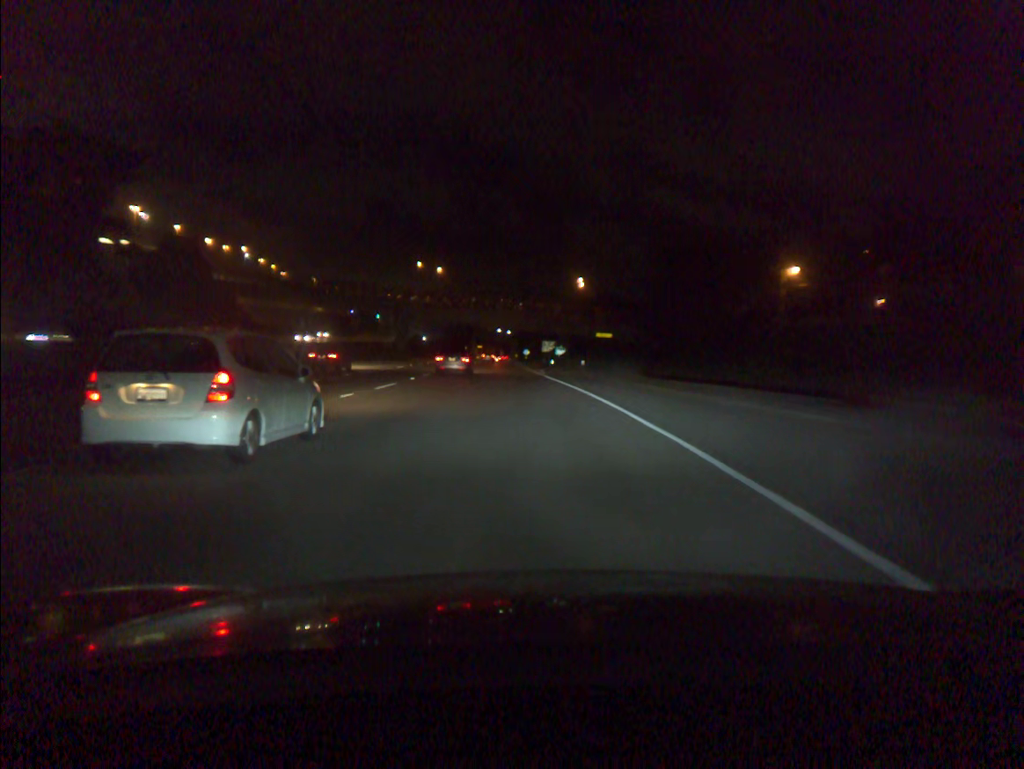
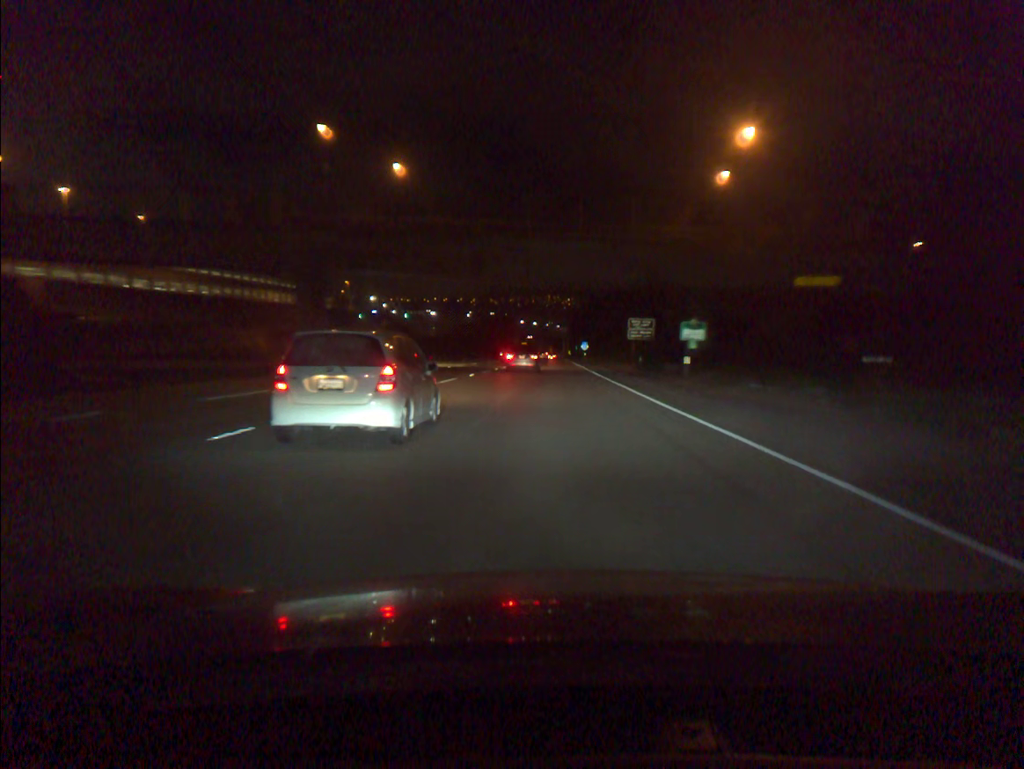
(-2.9, +70.3) m; -4°
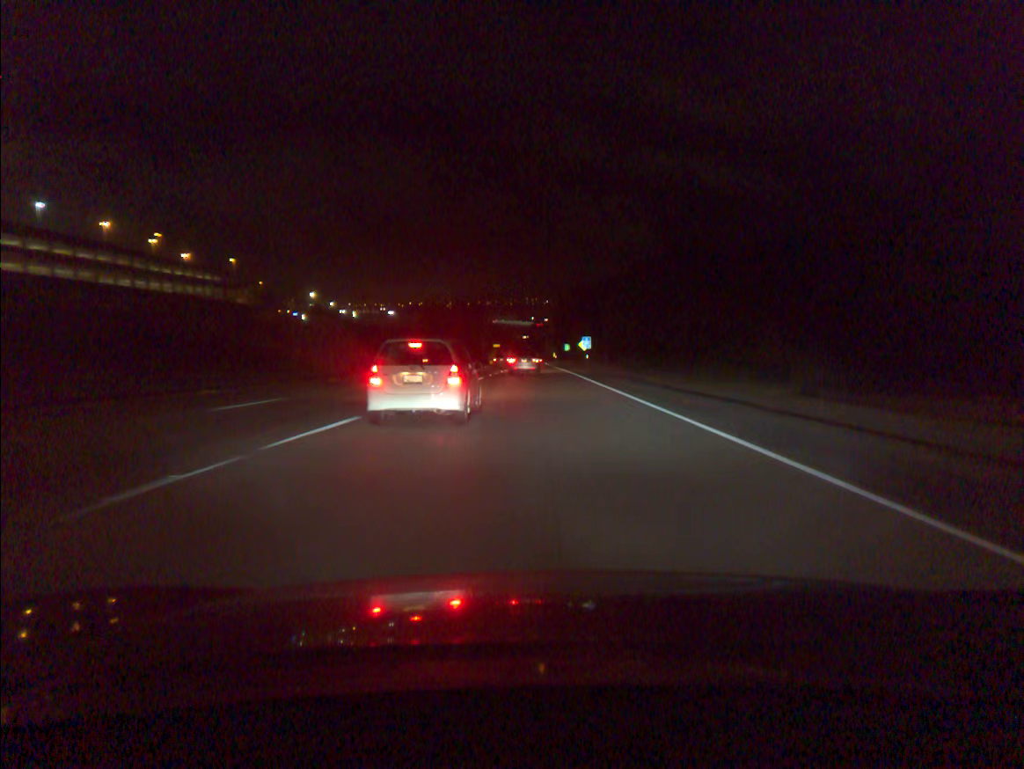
(+1.1, +68.2) m; +2°
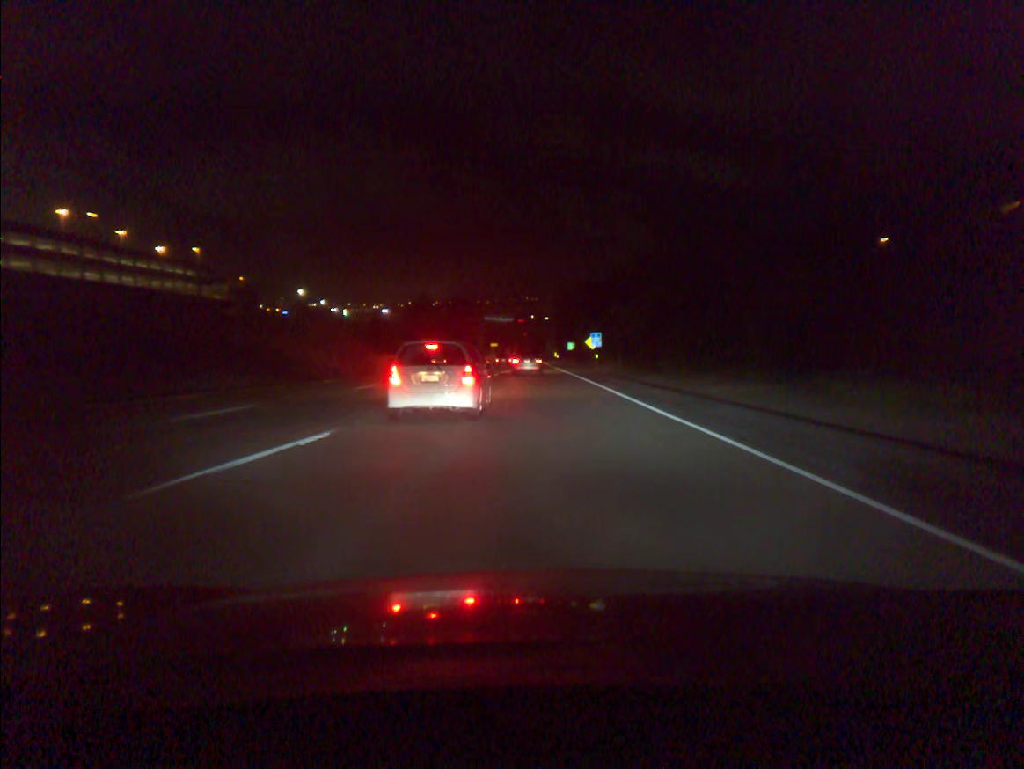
(0.0, +16.6) m; 0°
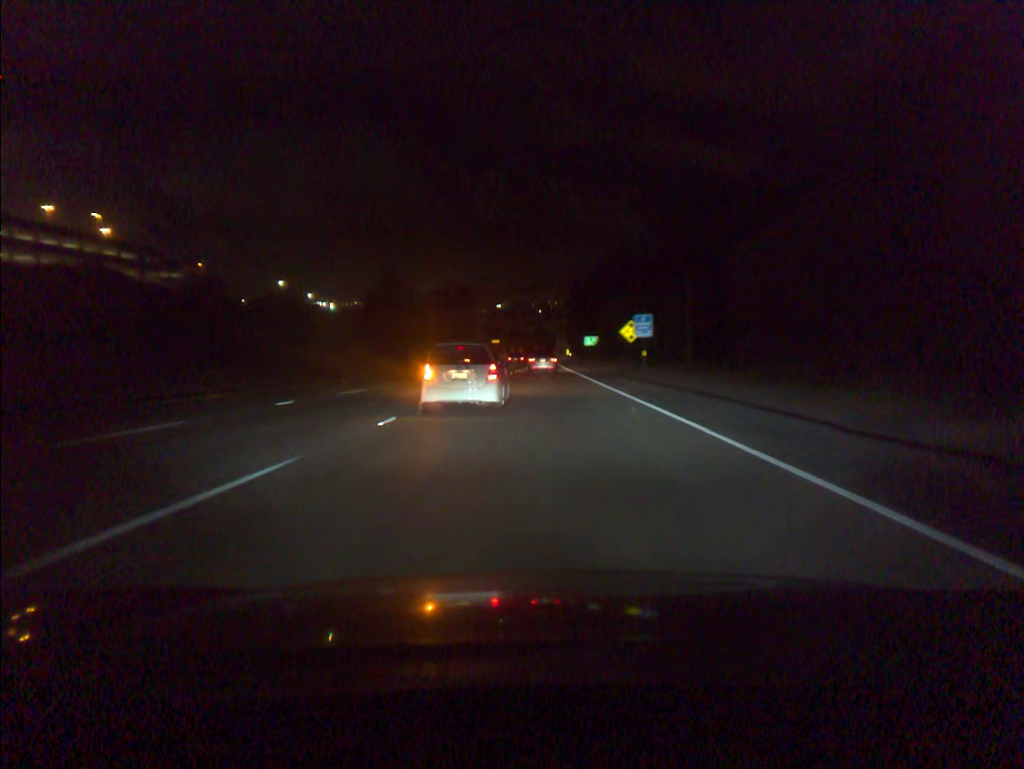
(-0.1, +32.9) m; -1°
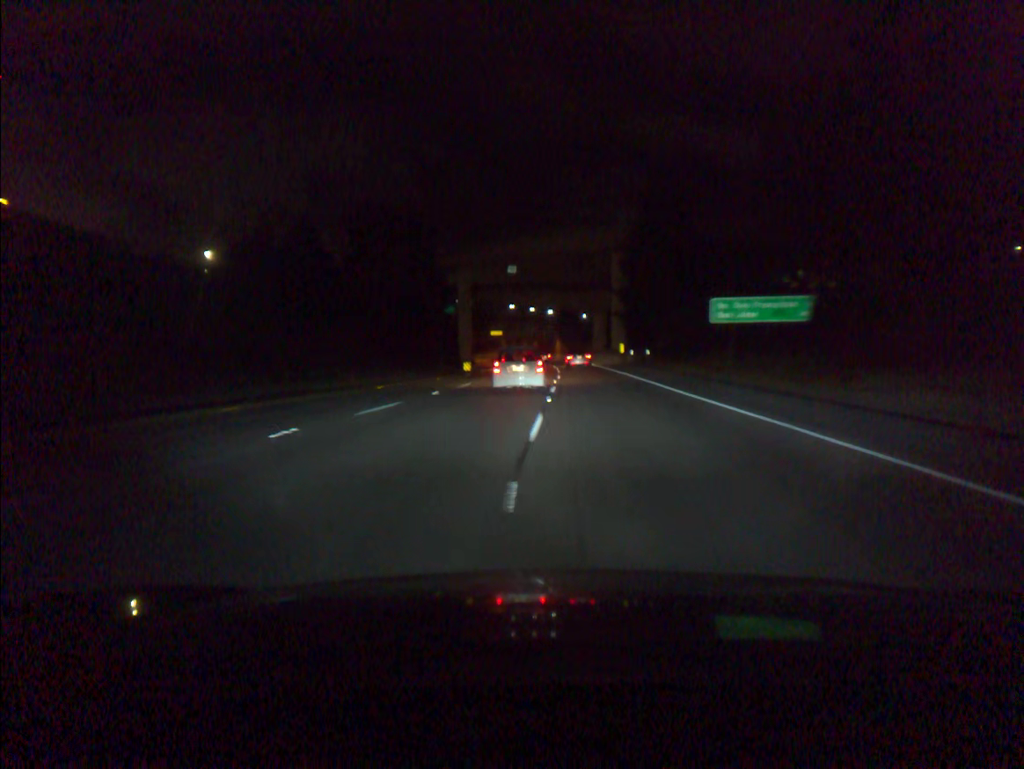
(-1.1, +79.0) m; -1°
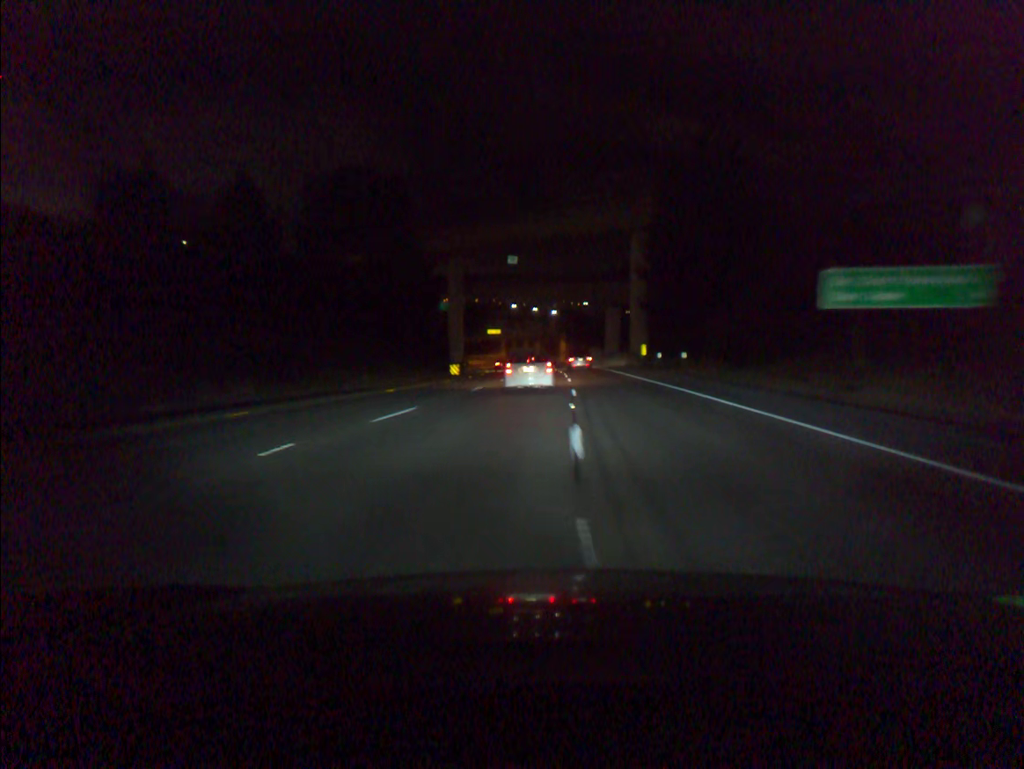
(0.0, +15.8) m; 0°
